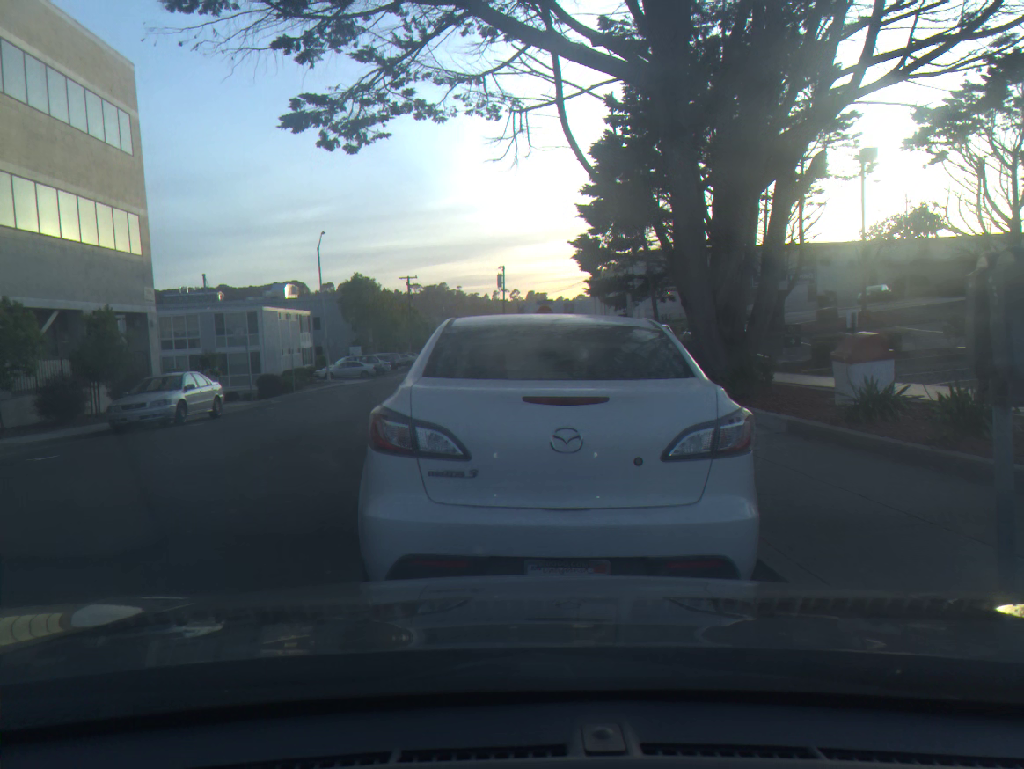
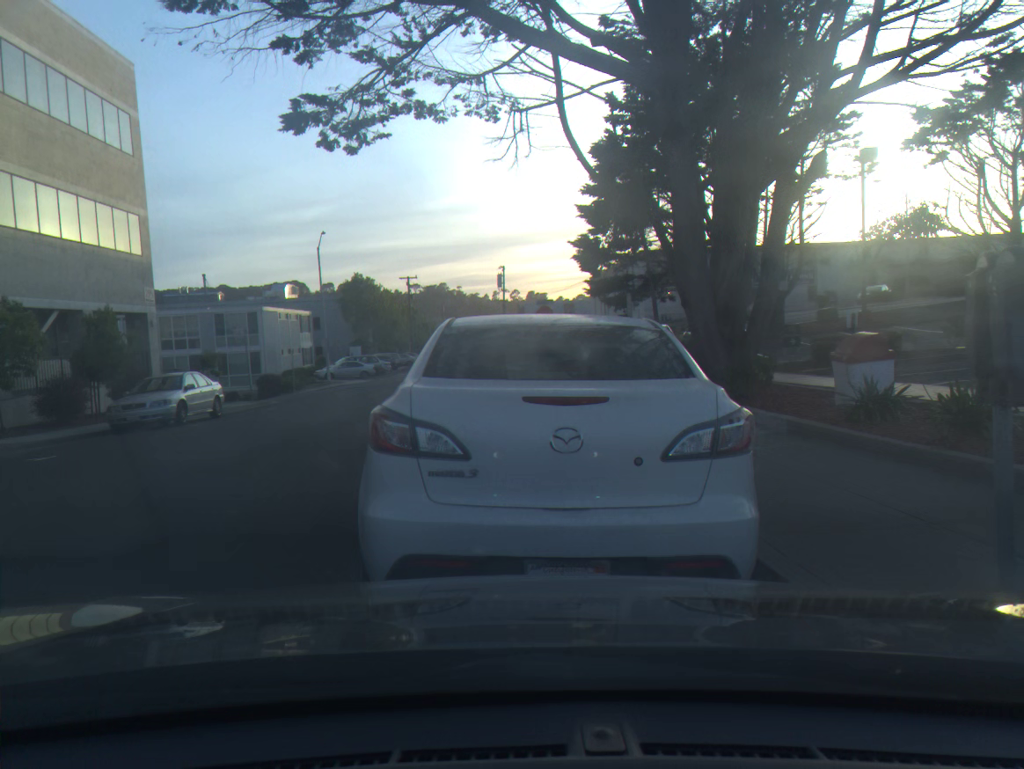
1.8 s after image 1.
(0.0, 0.0) m; 0°
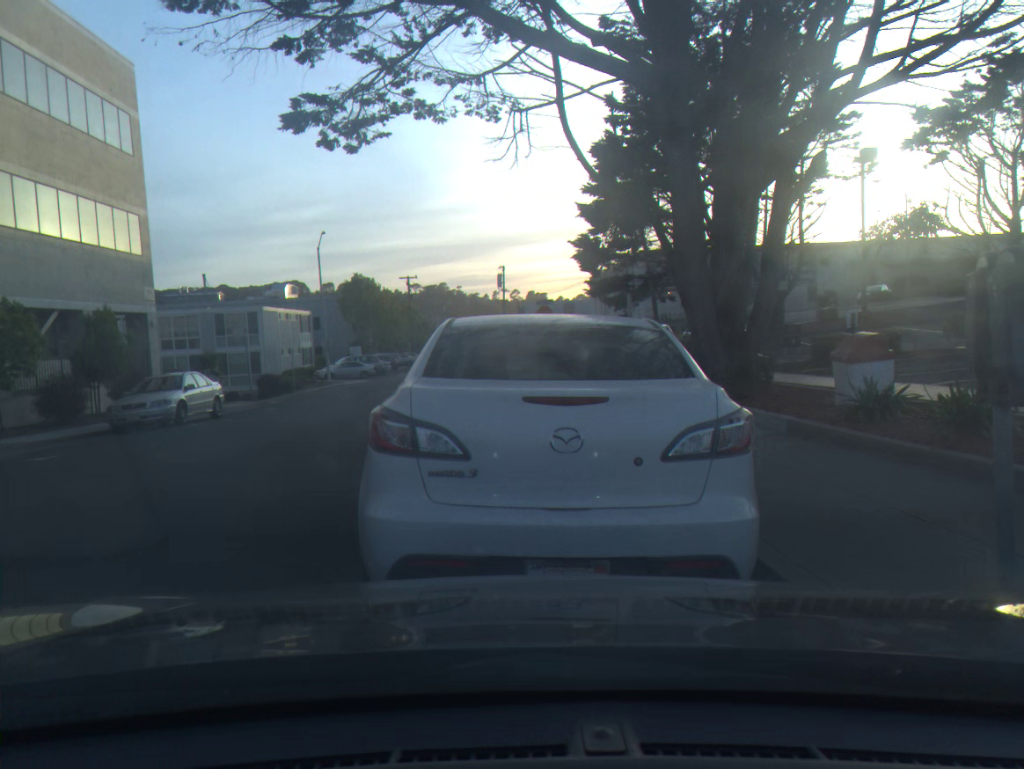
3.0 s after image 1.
(0.0, 0.0) m; 0°
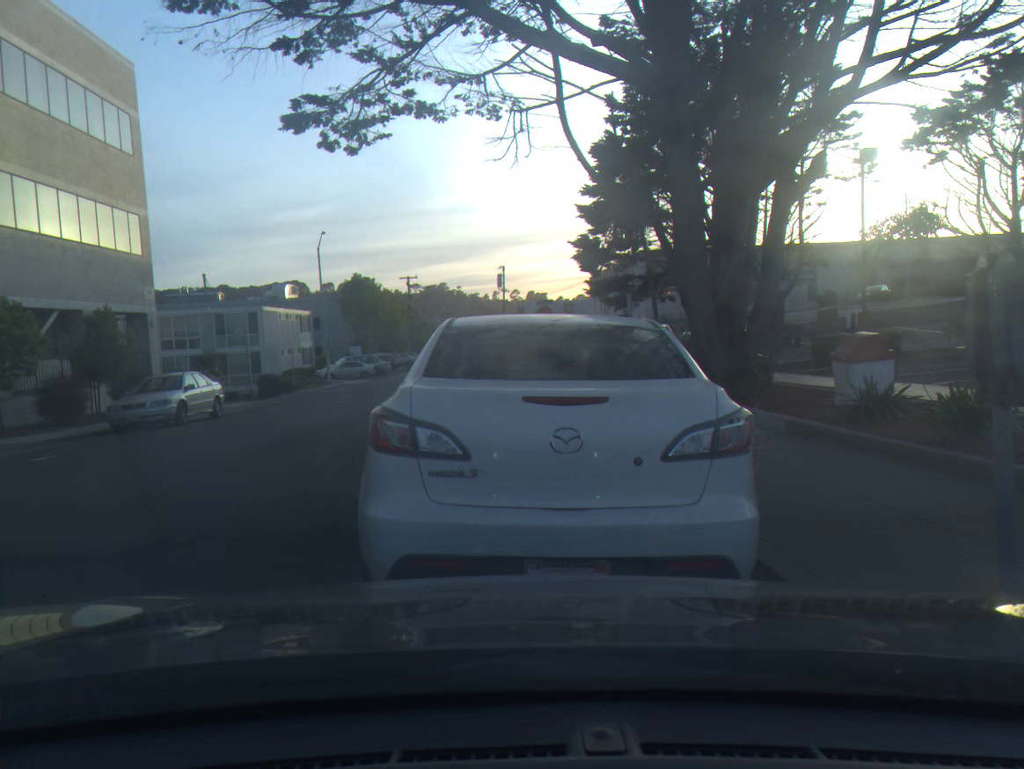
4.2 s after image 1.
(0.0, 0.0) m; 0°
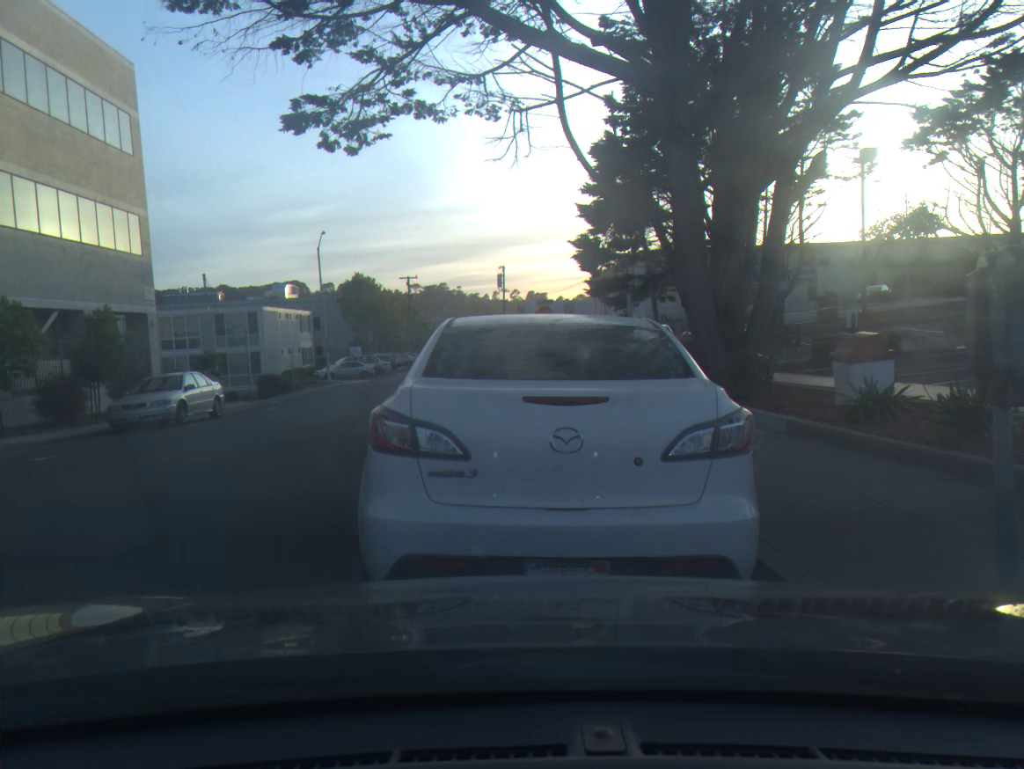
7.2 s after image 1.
(0.0, 0.0) m; 0°
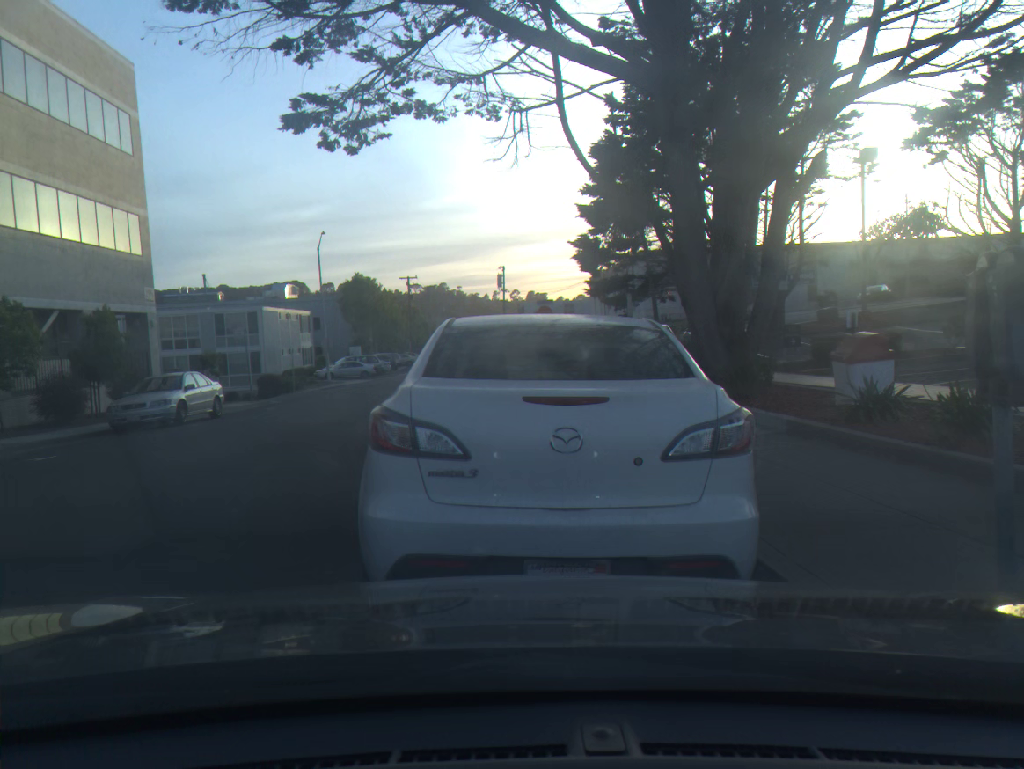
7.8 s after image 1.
(0.0, 0.0) m; 0°
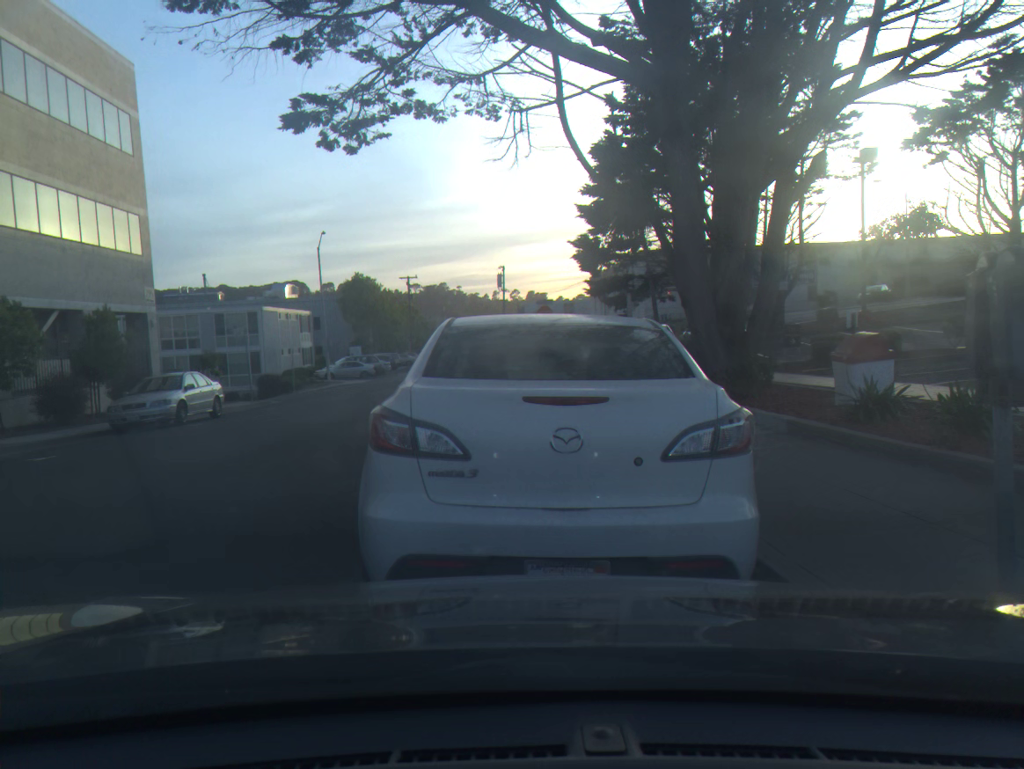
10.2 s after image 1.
(0.0, 0.0) m; 0°
